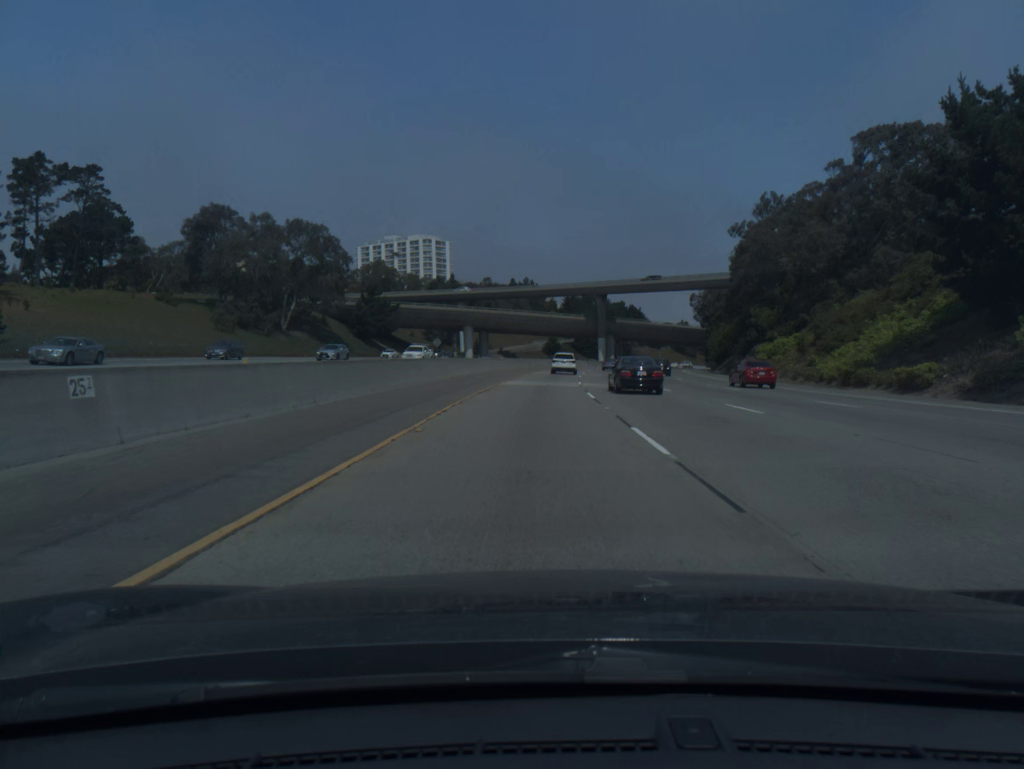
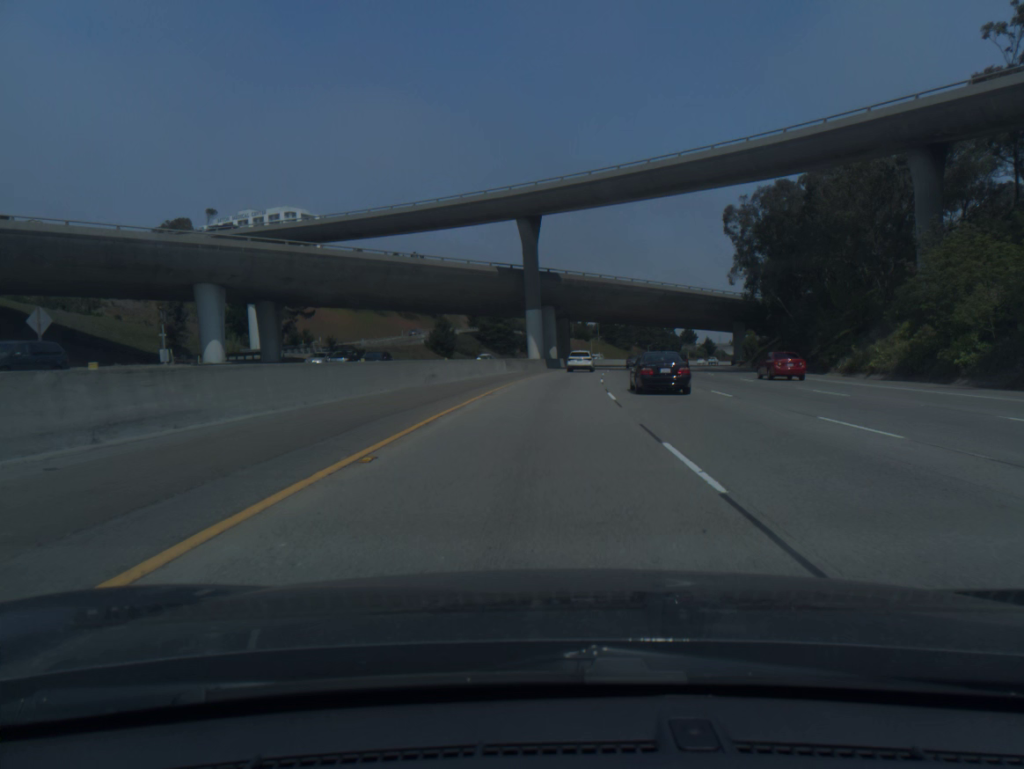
(+4.4, +90.8) m; +6°
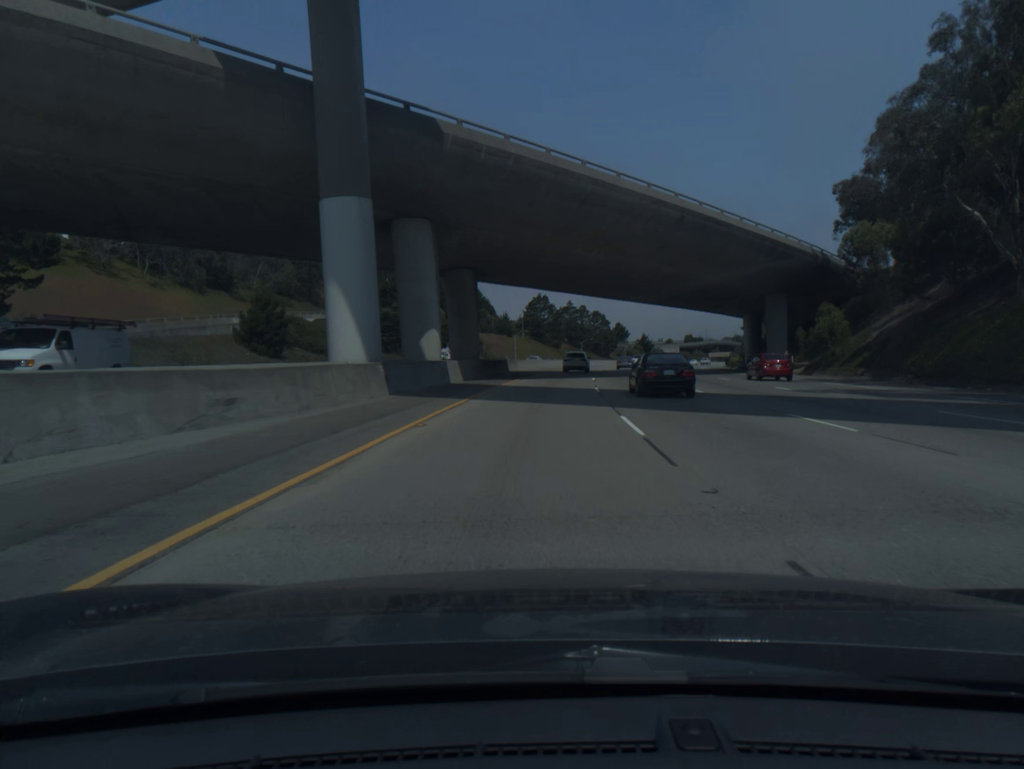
(+2.8, +53.8) m; +6°
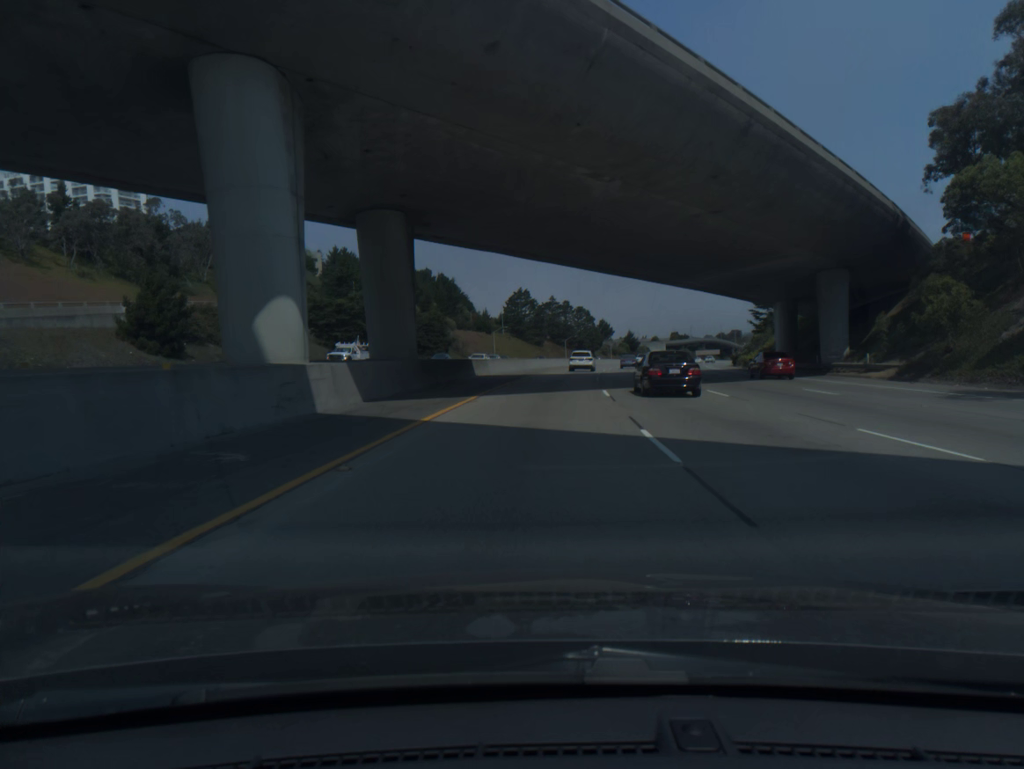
(+0.2, +18.0) m; +1°
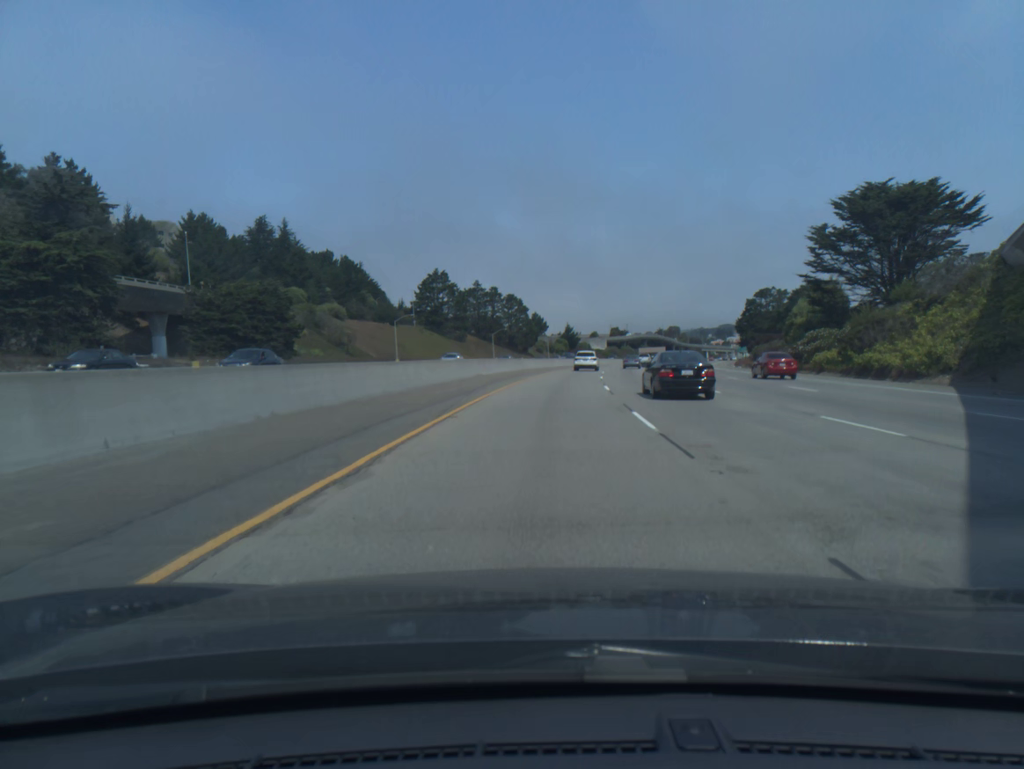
(+2.2, +54.3) m; +5°
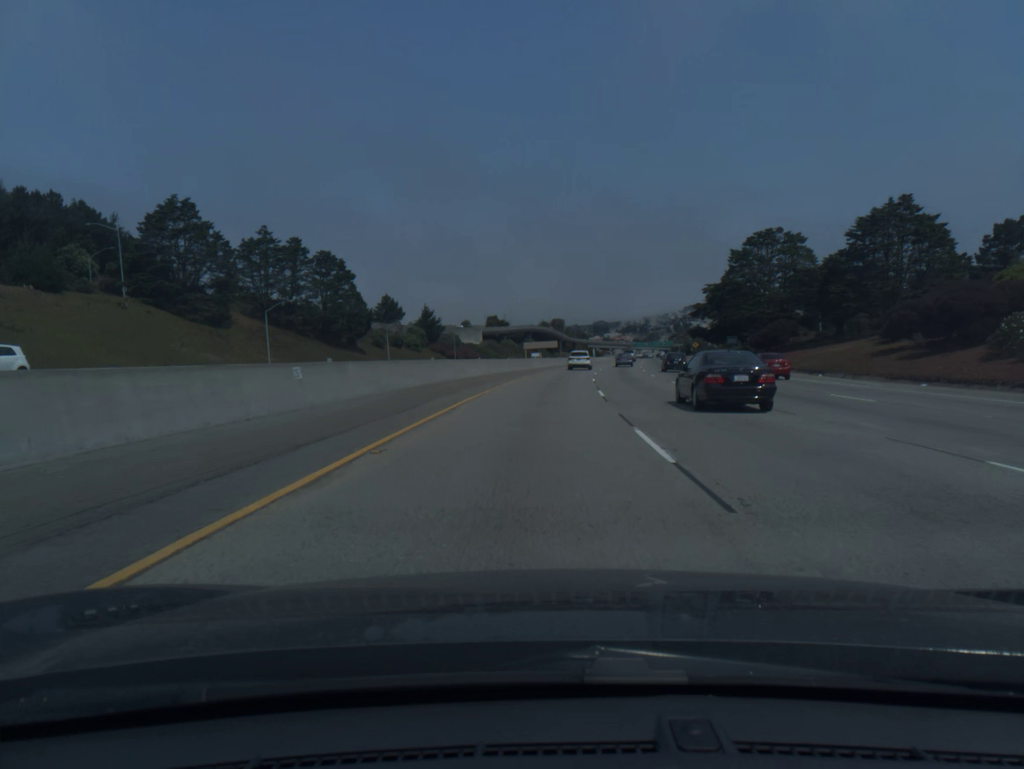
(+7.2, +91.5) m; +9°
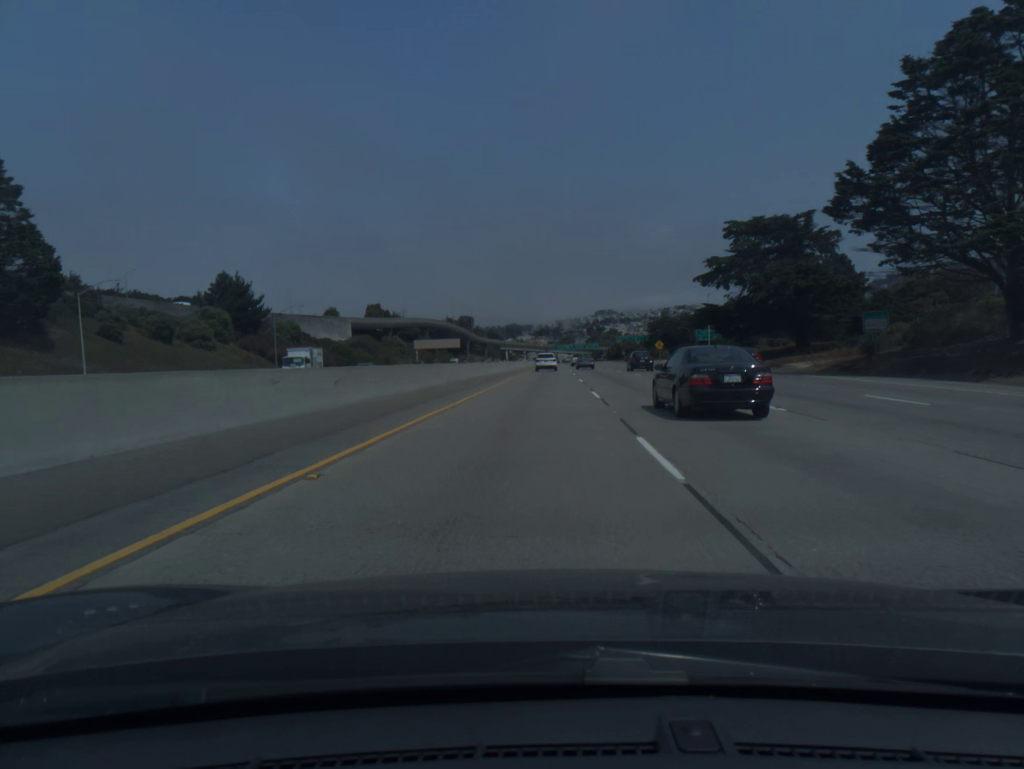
(+4.6, +74.5) m; +6°
